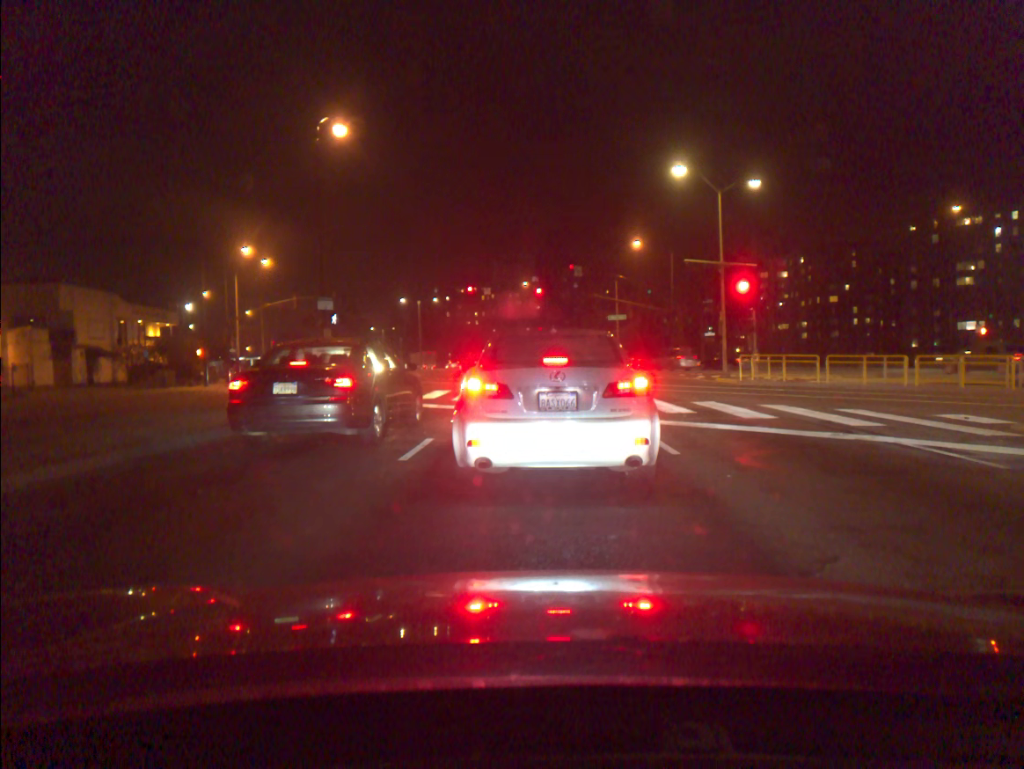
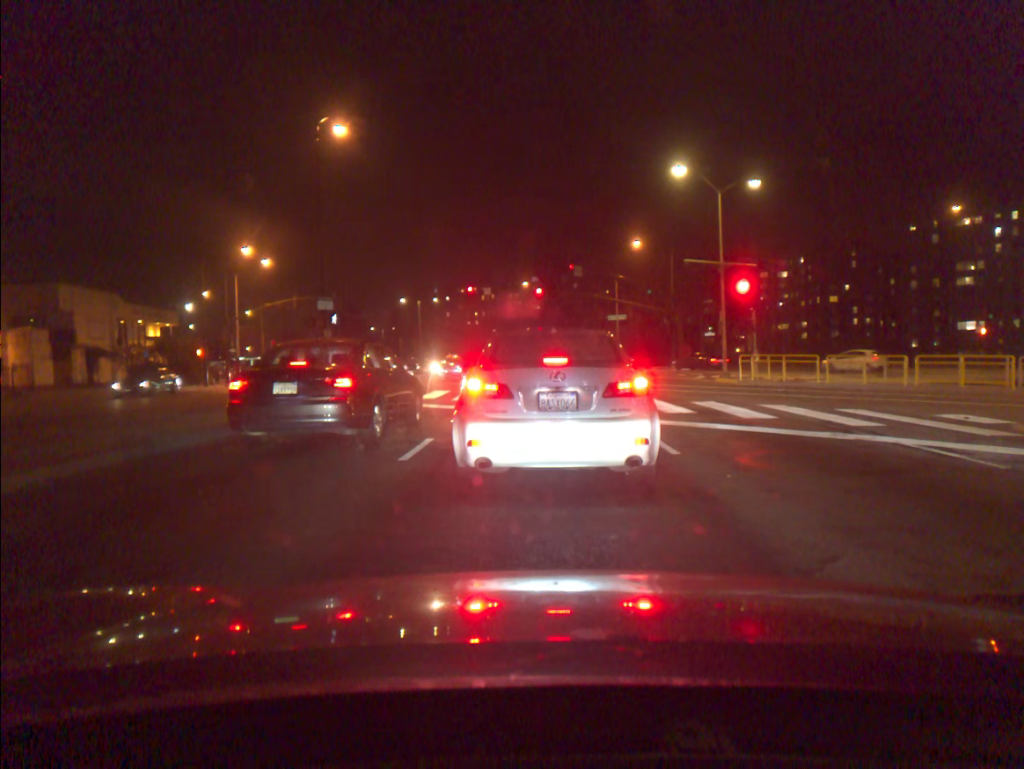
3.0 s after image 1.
(0.0, 0.0) m; 0°
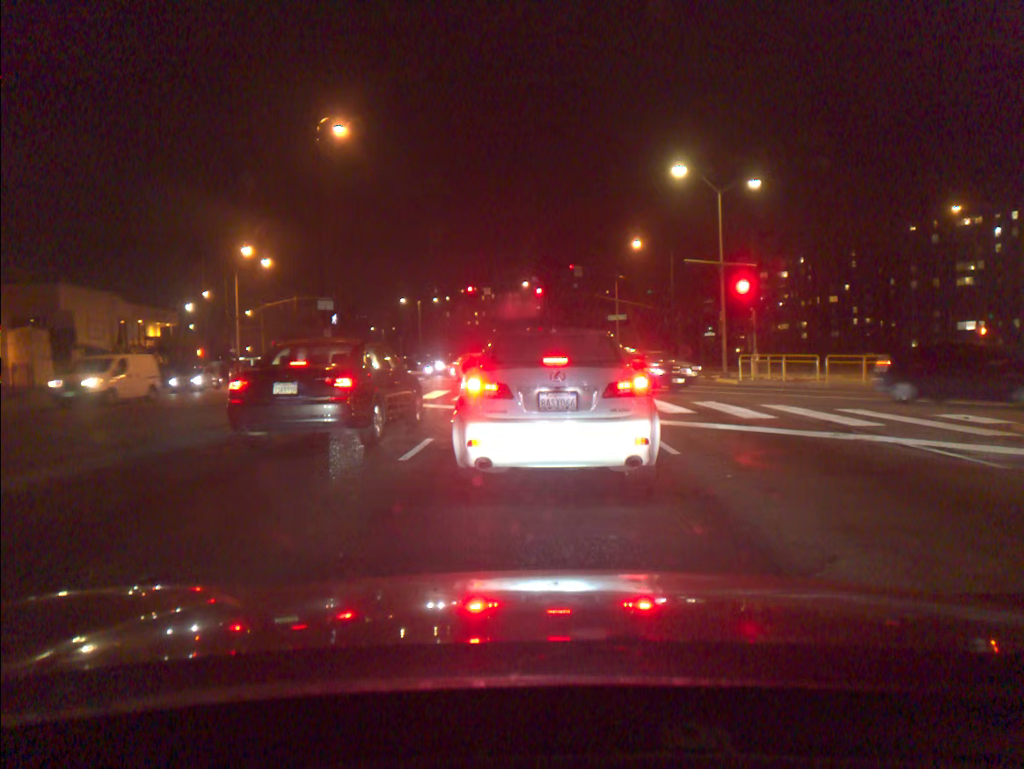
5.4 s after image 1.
(0.0, 0.0) m; 0°
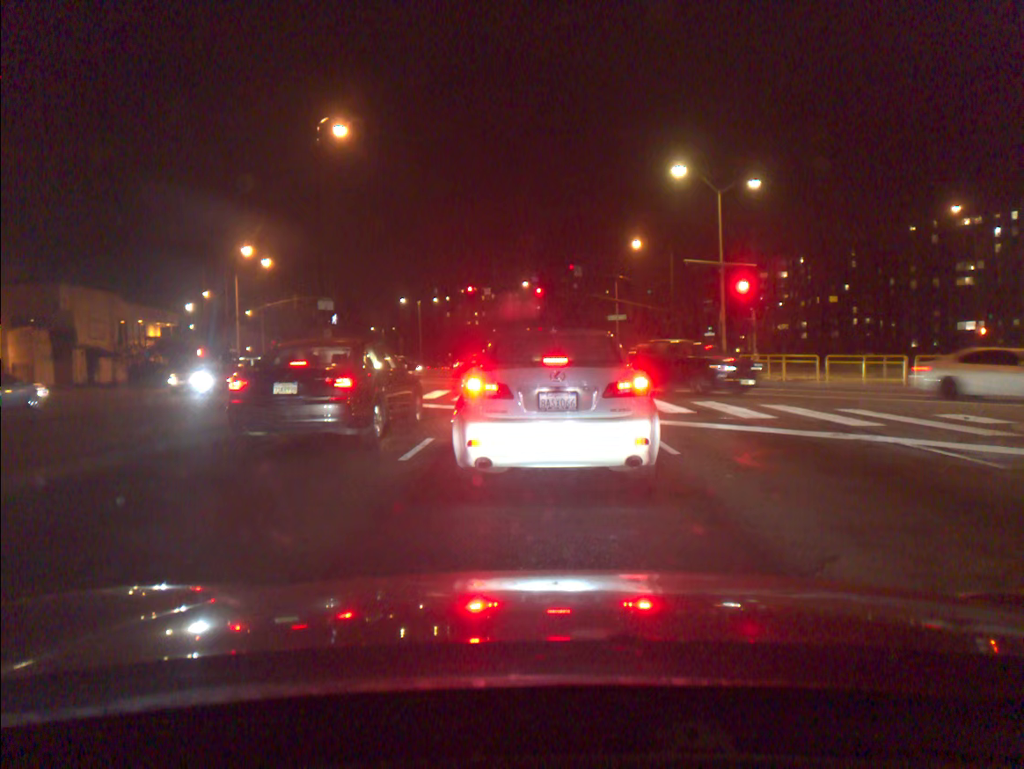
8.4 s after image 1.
(0.0, 0.0) m; 0°
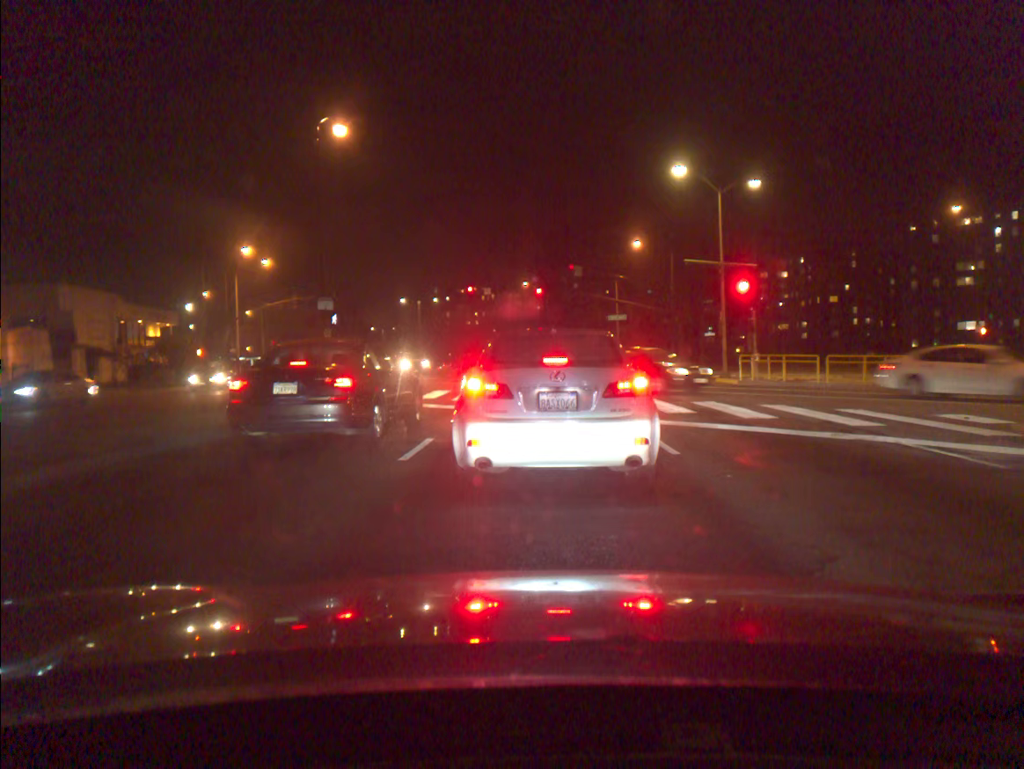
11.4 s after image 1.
(0.0, 0.0) m; 0°
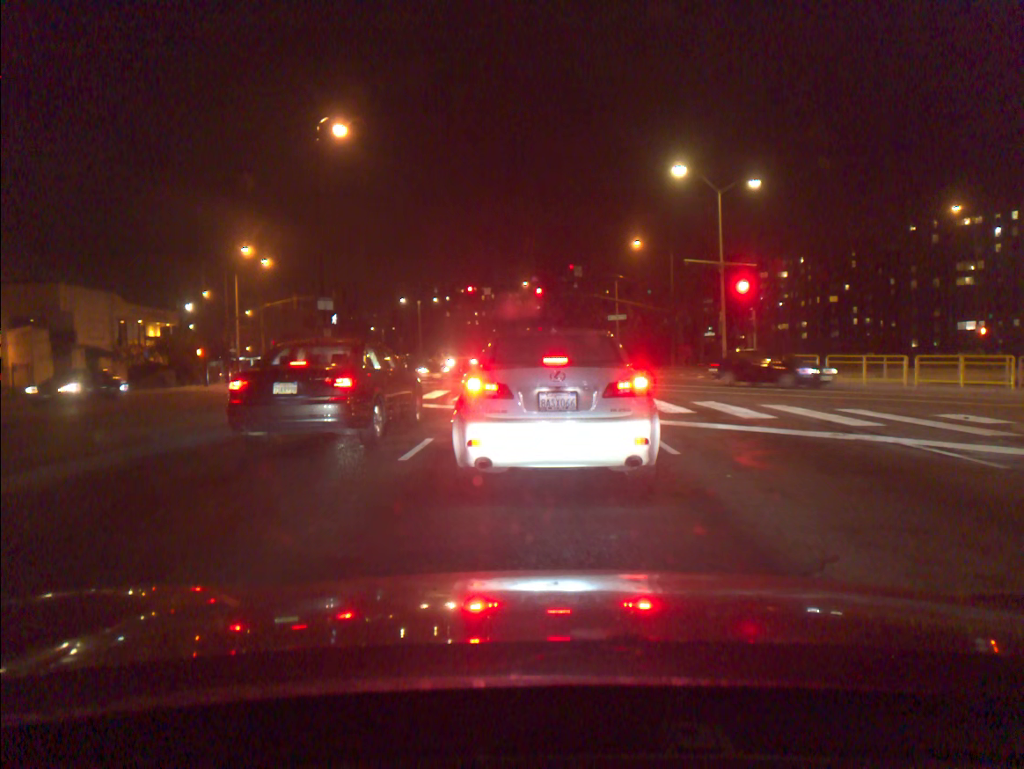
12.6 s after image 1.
(0.0, 0.0) m; 0°
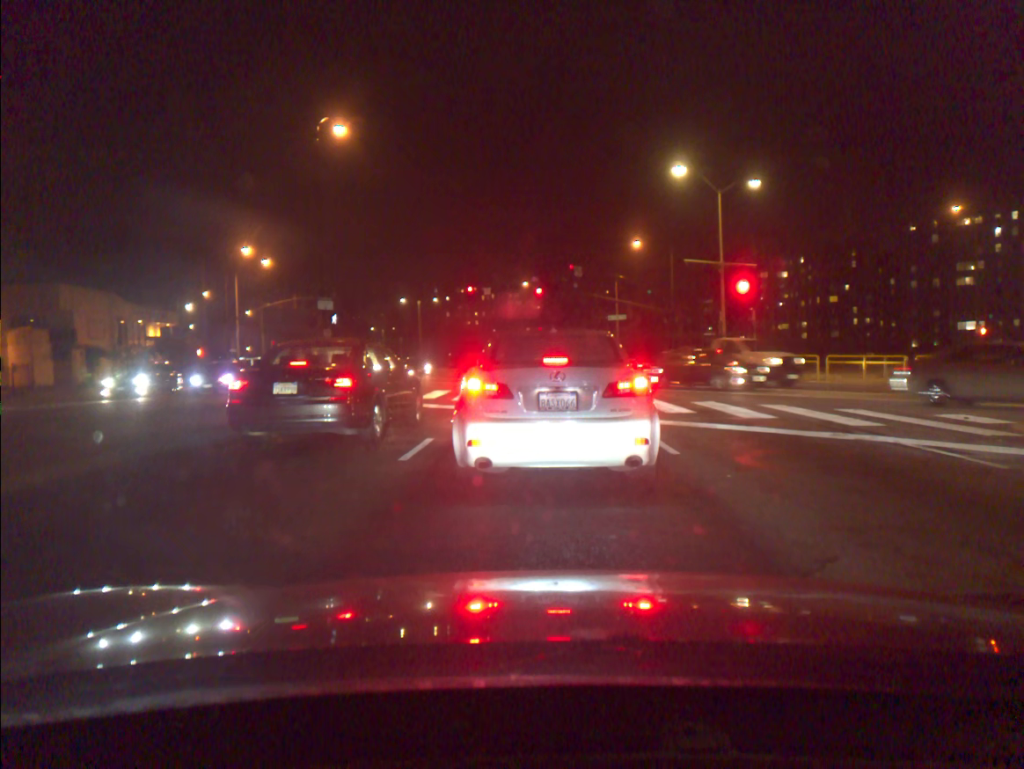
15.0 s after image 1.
(0.0, 0.0) m; 0°
